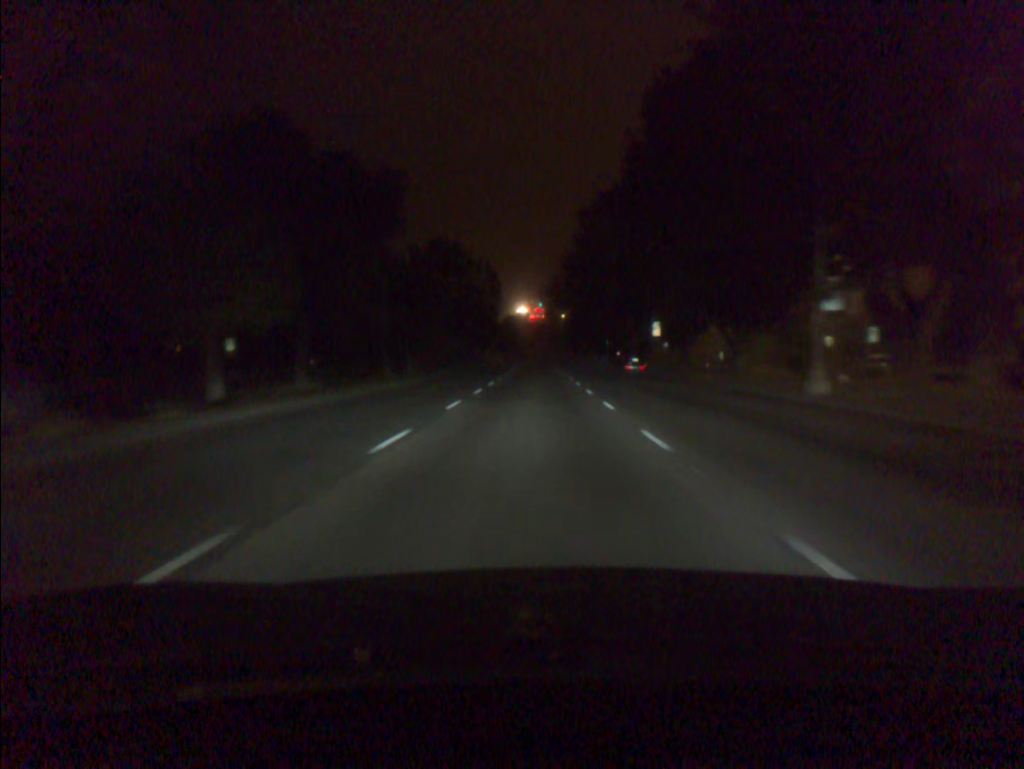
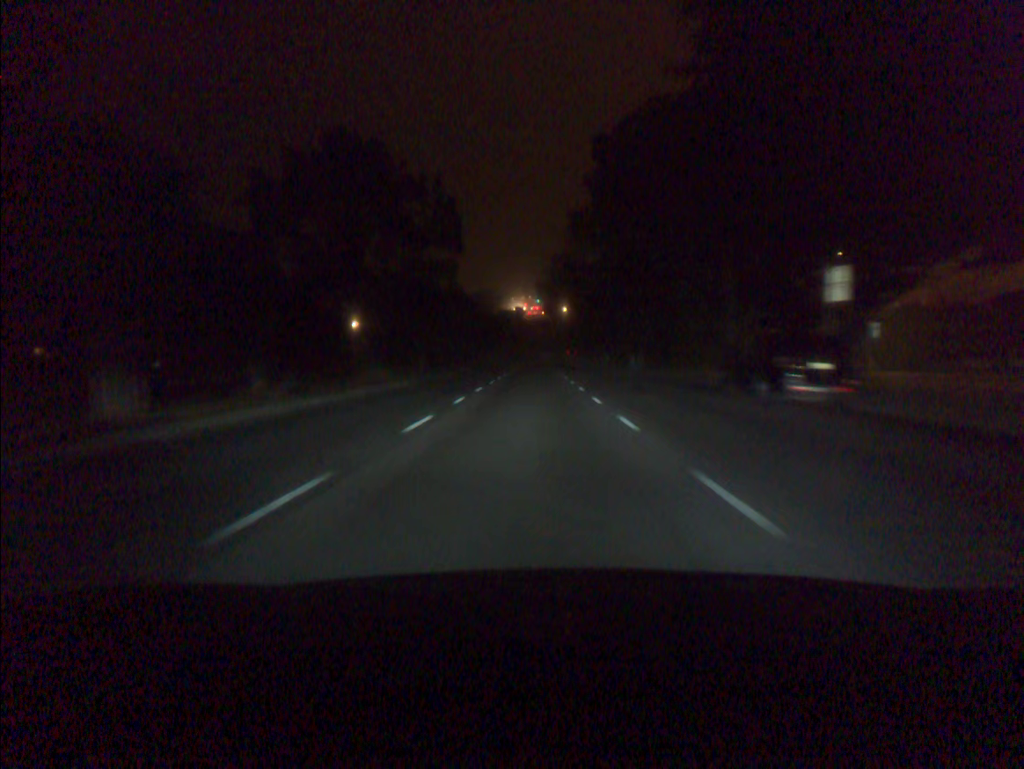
(0.0, +33.8) m; 0°
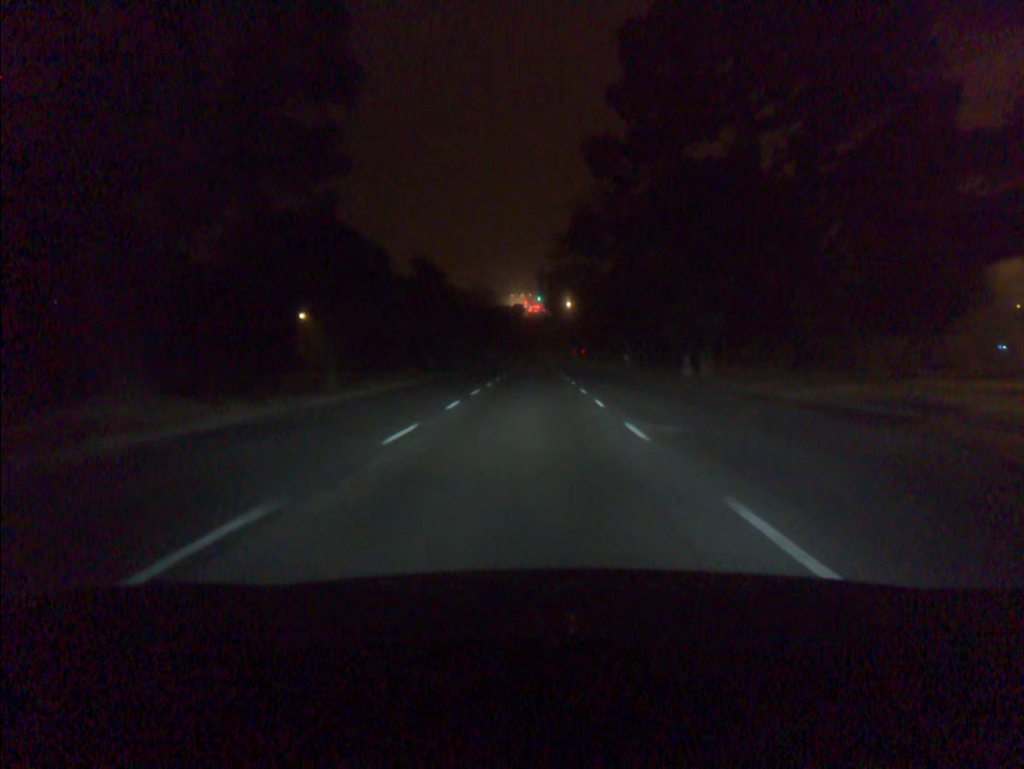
(0.0, +23.3) m; 0°
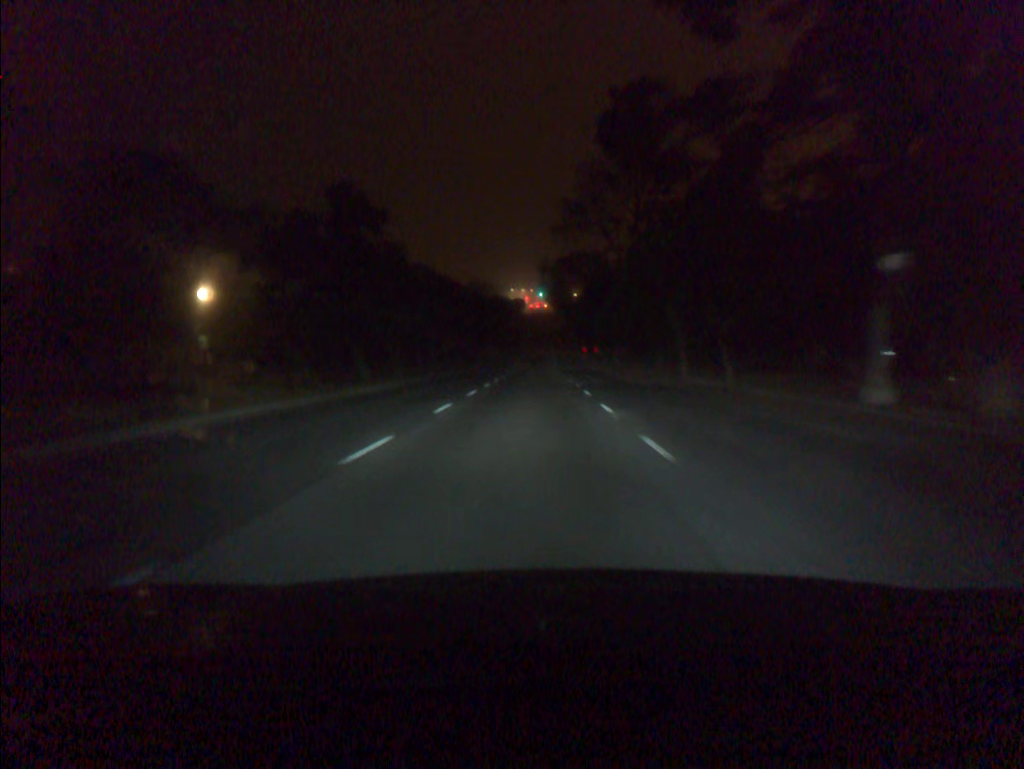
(-0.1, +23.7) m; 0°
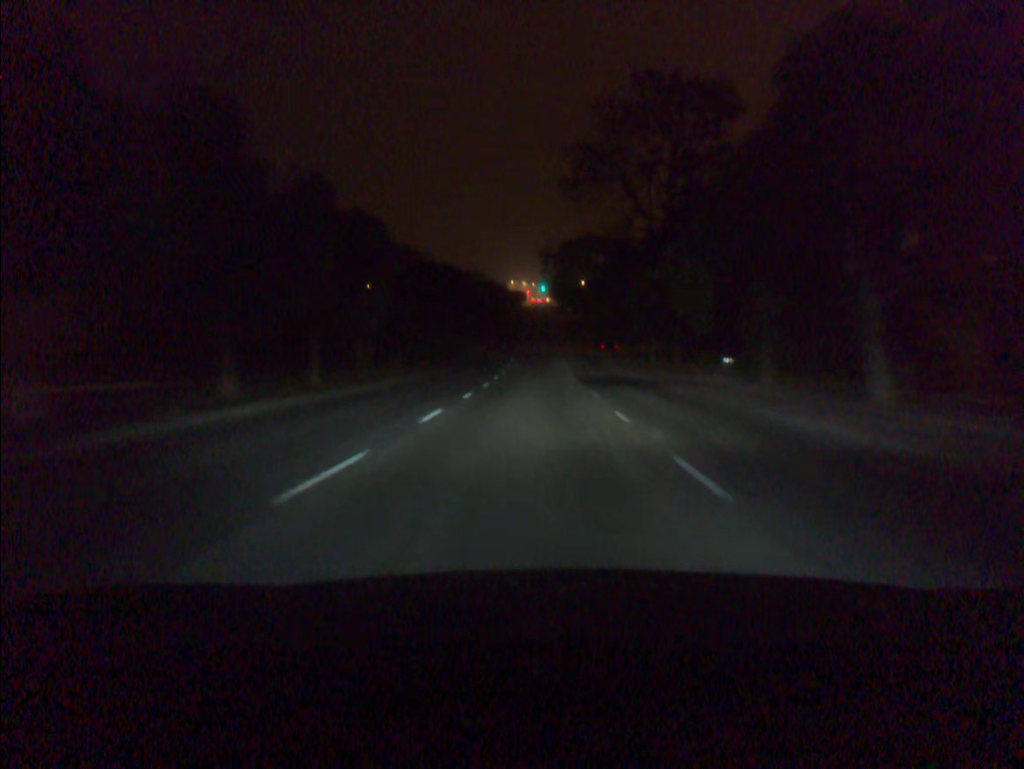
(0.0, +24.0) m; 0°
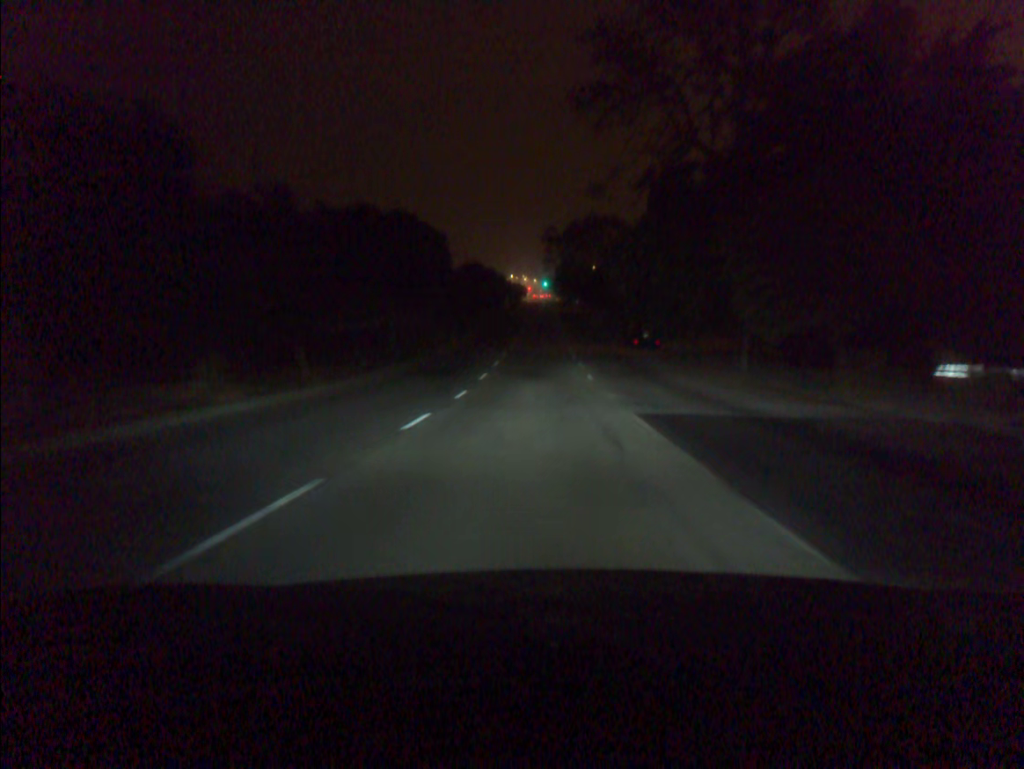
(0.0, +24.2) m; 0°
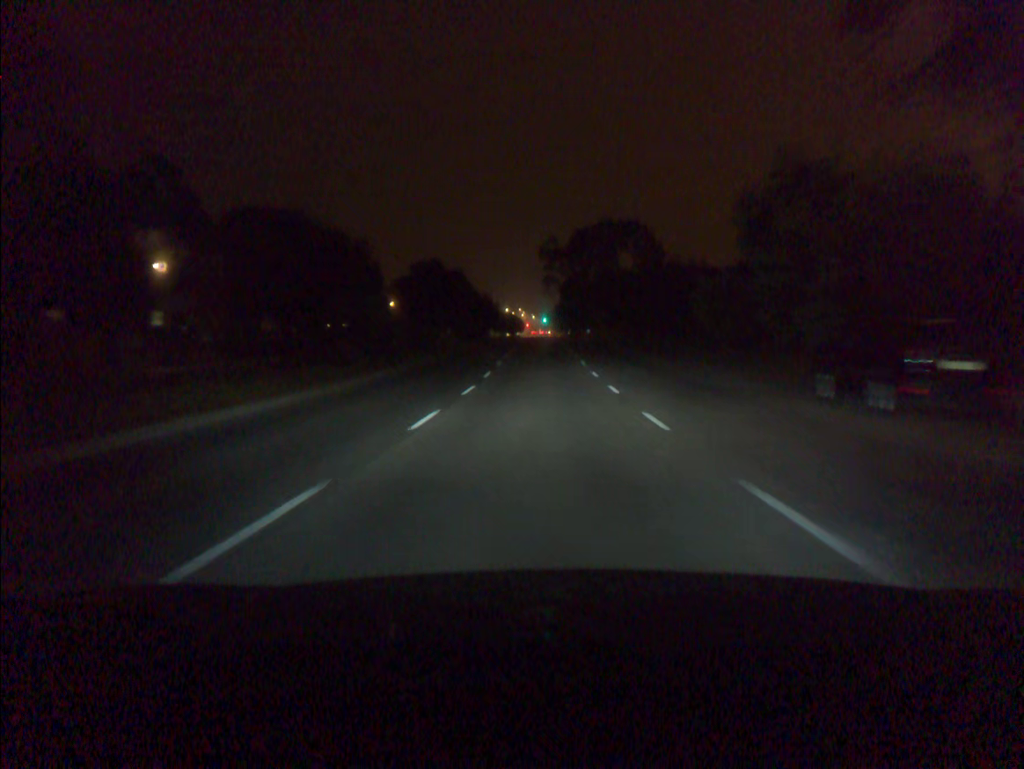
(0.0, +36.4) m; 0°
